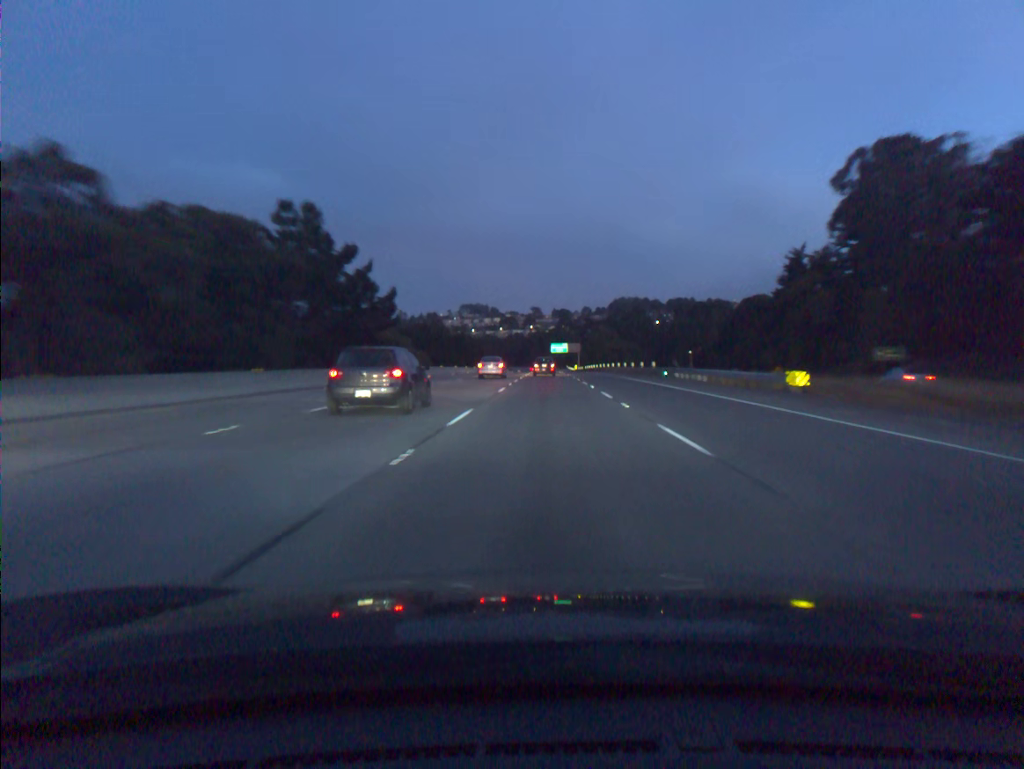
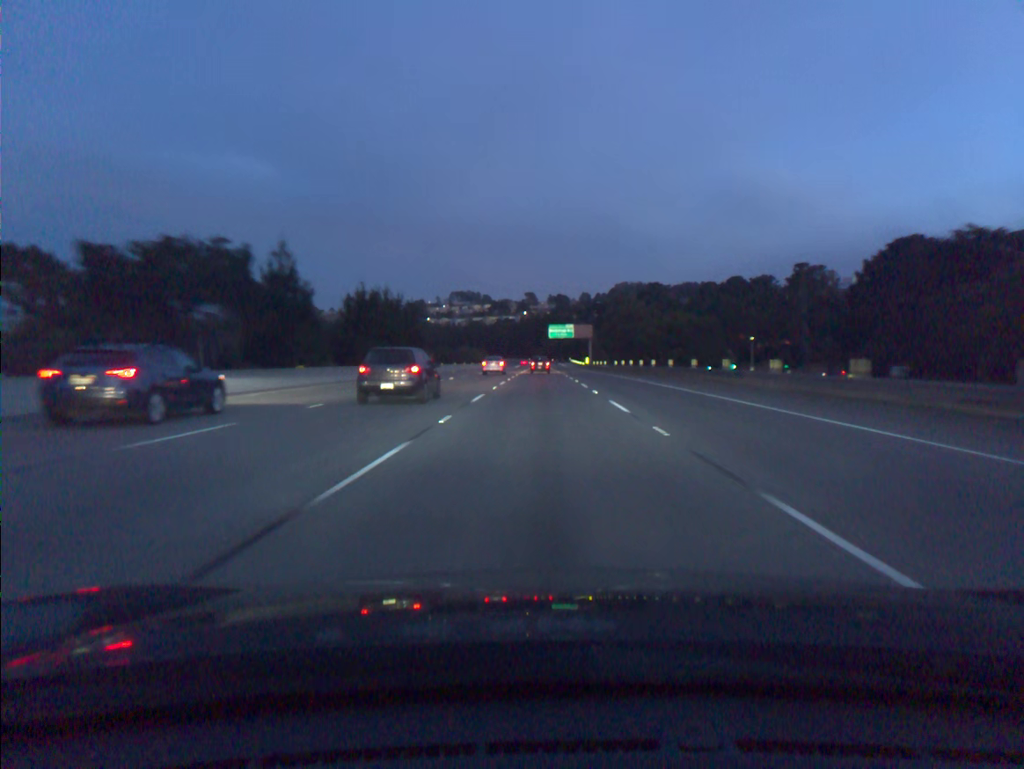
(+0.5, +80.5) m; 0°
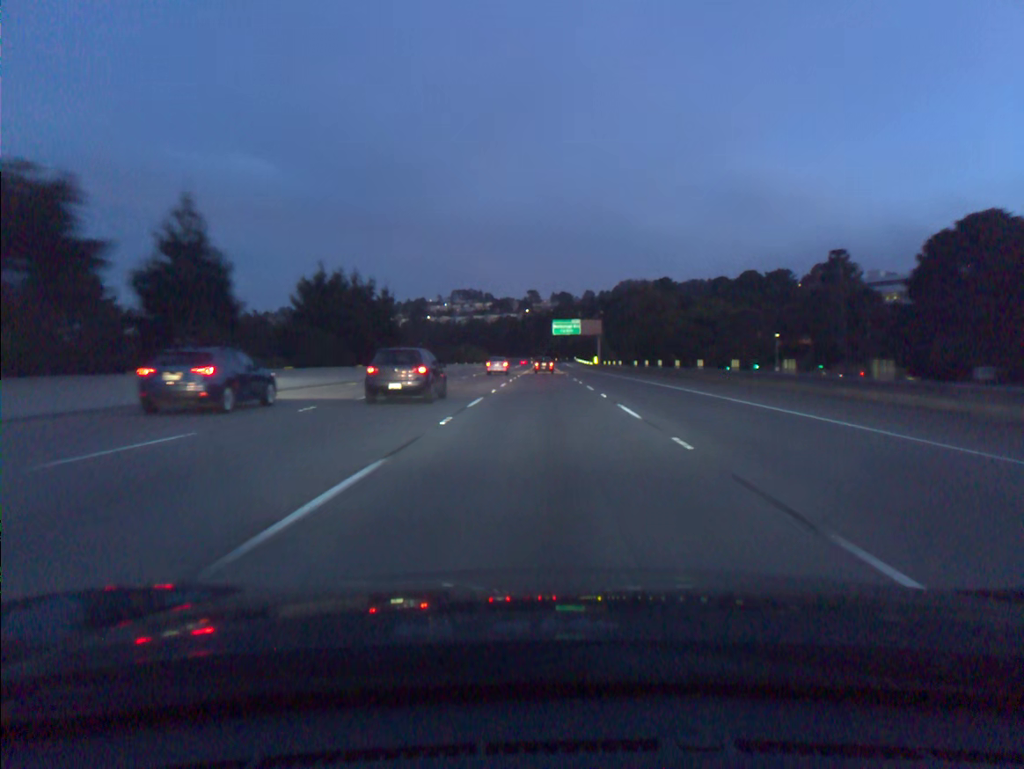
(0.0, +16.5) m; 0°
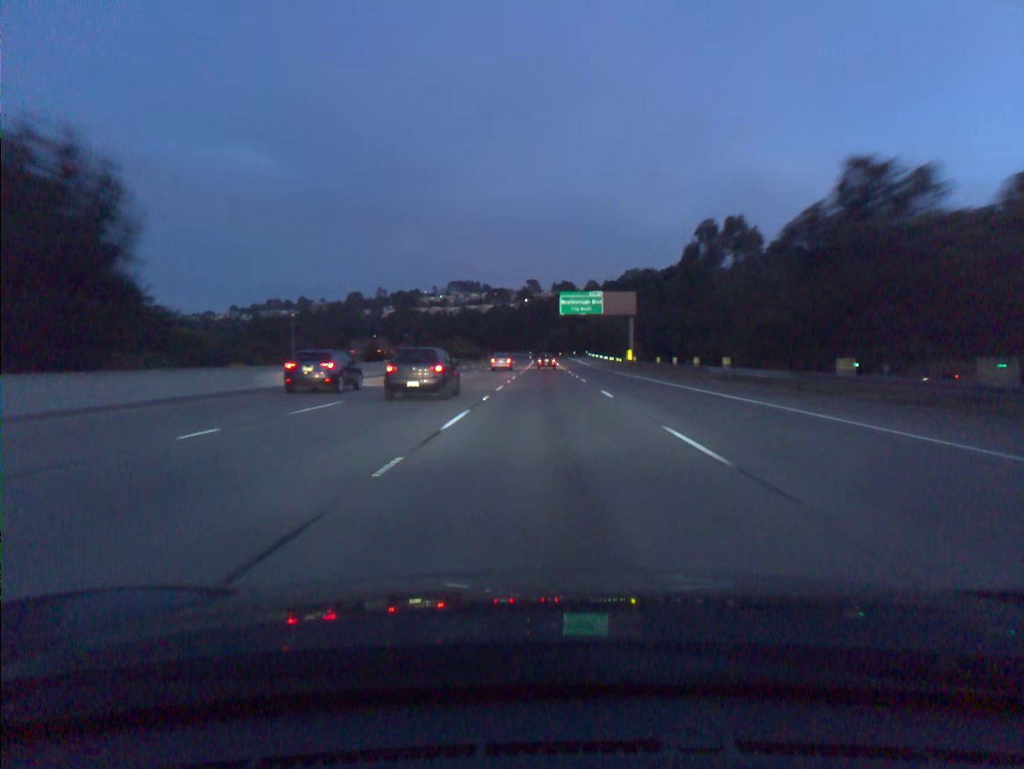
(-0.1, +50.3) m; 0°
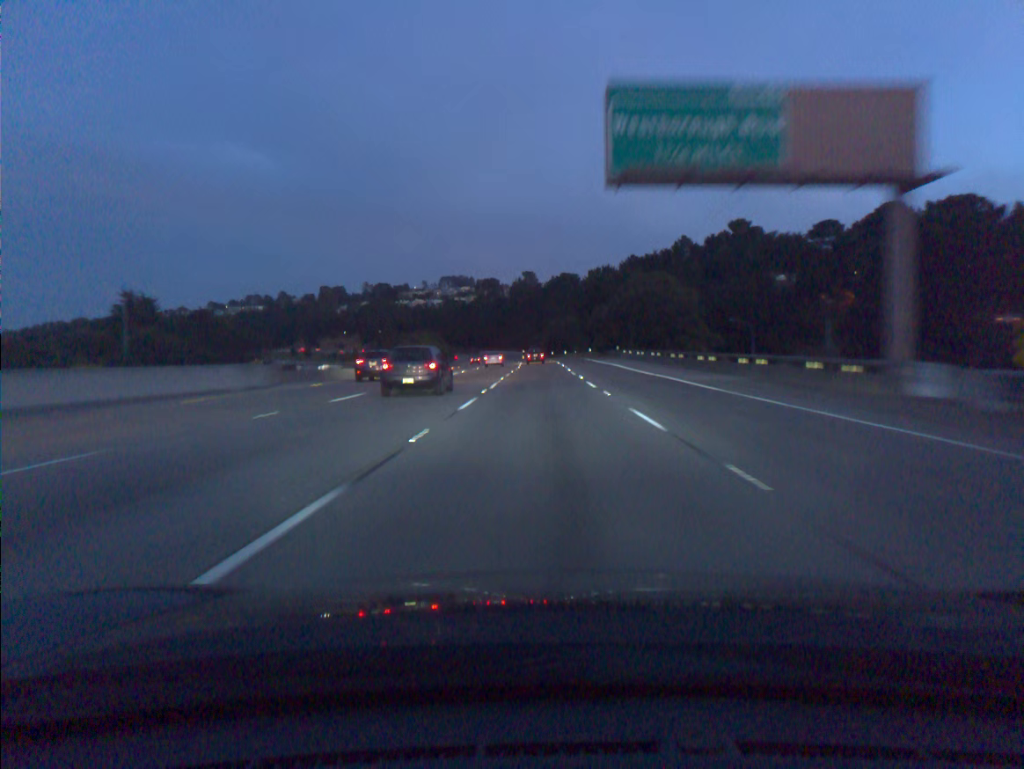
(+0.2, +69.2) m; 0°
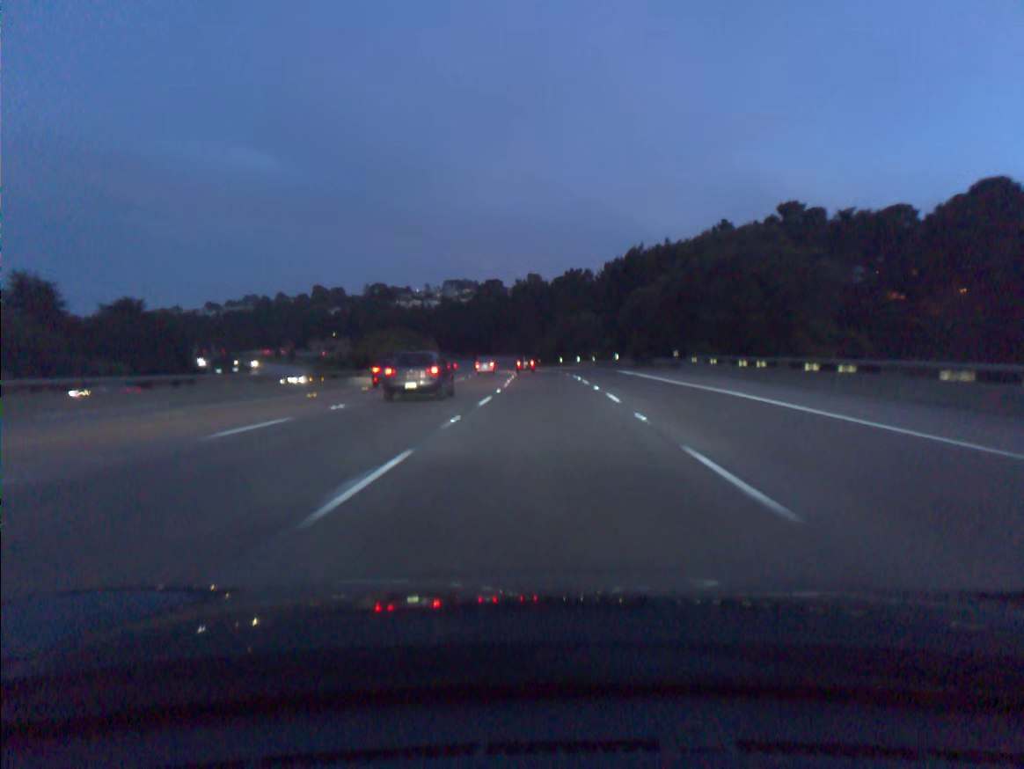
(-0.1, +35.3) m; 0°
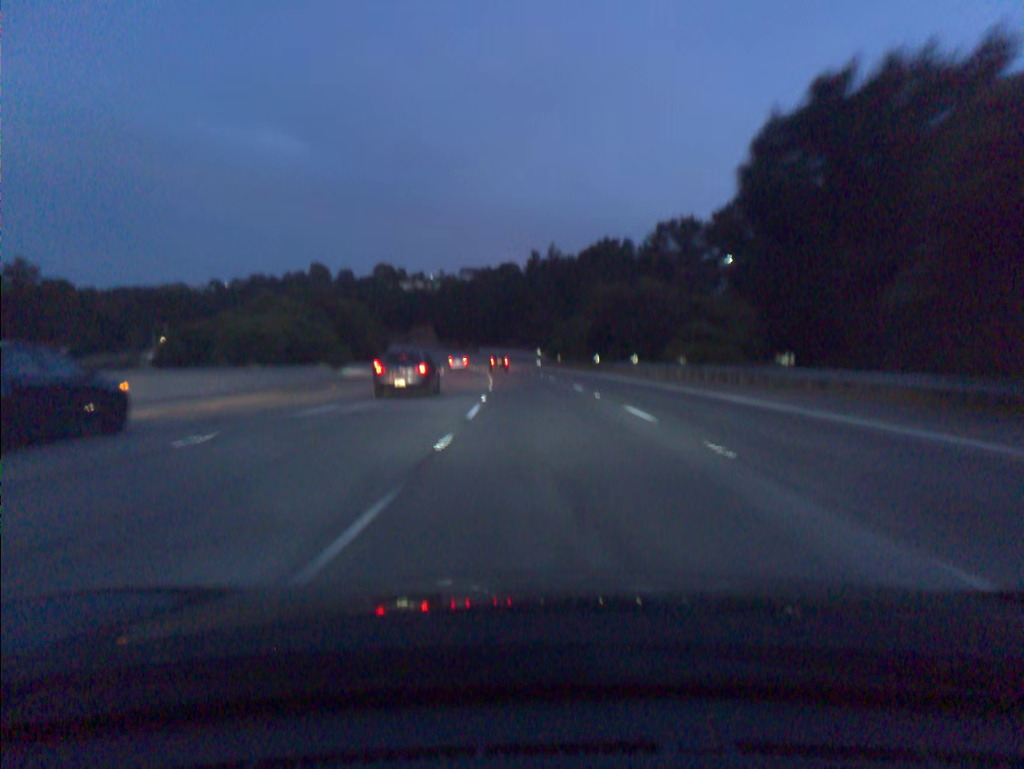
(-0.5, +52.3) m; -1°
